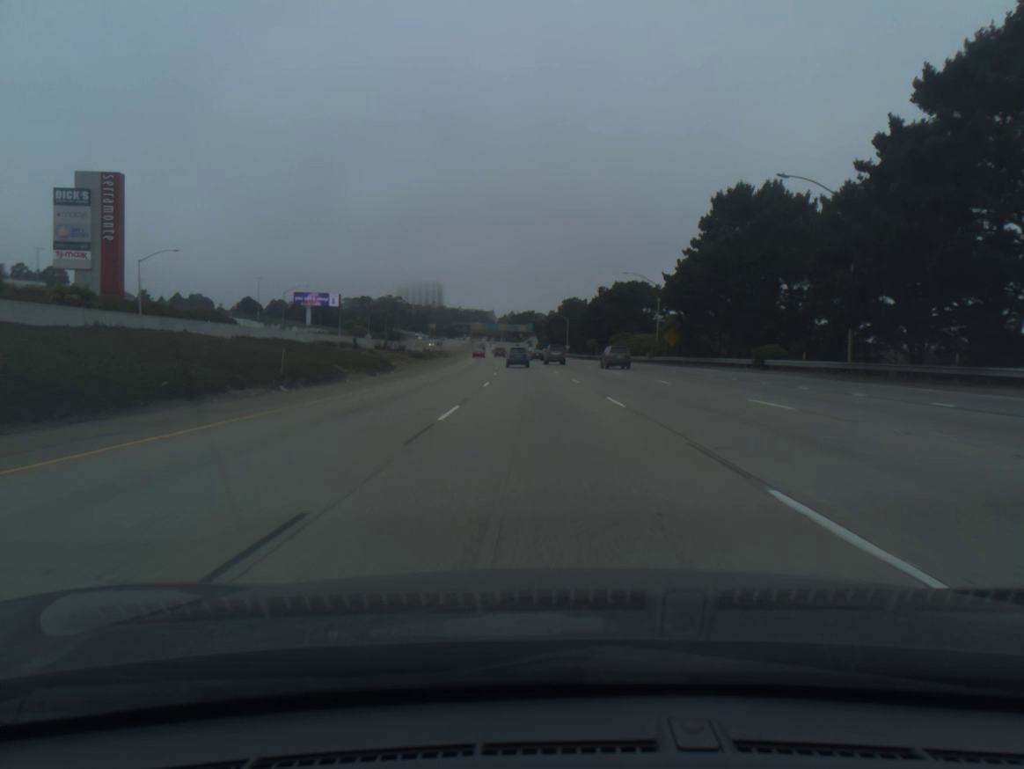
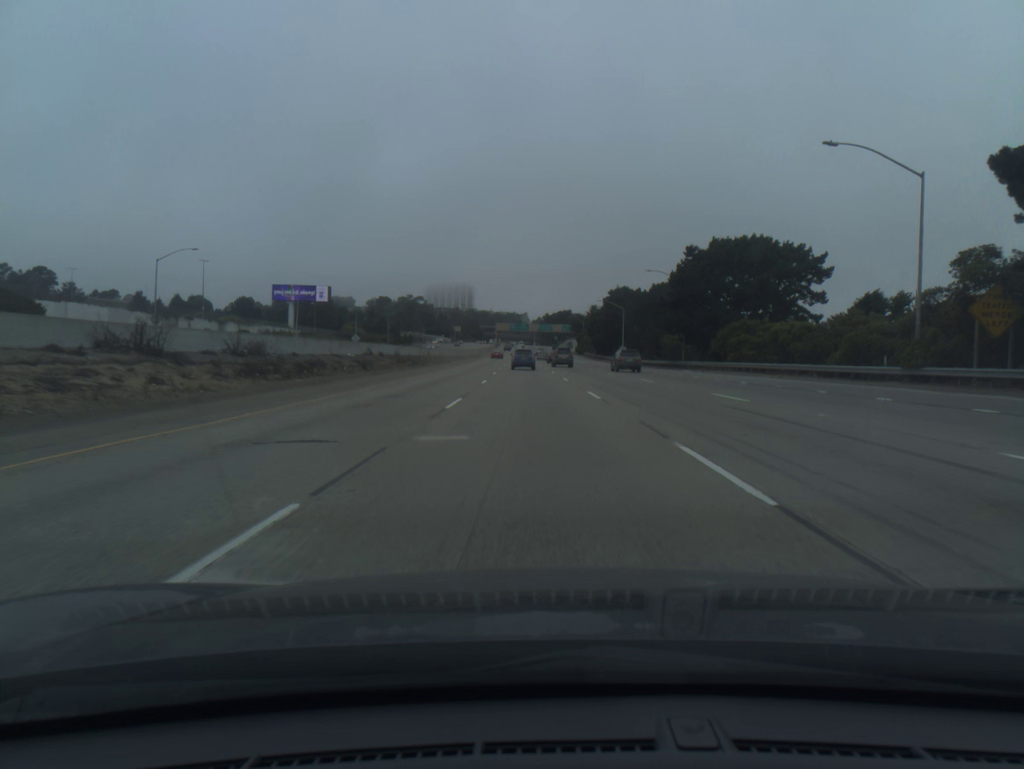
(-1.2, +55.2) m; -3°
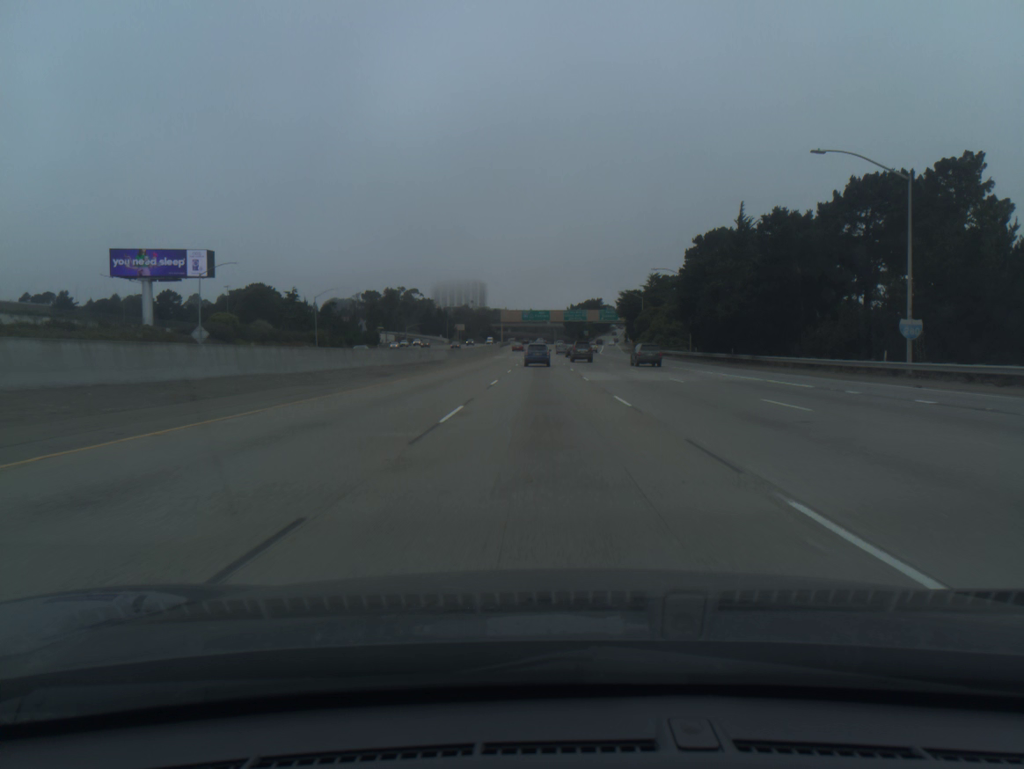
(-2.2, +91.3) m; -1°
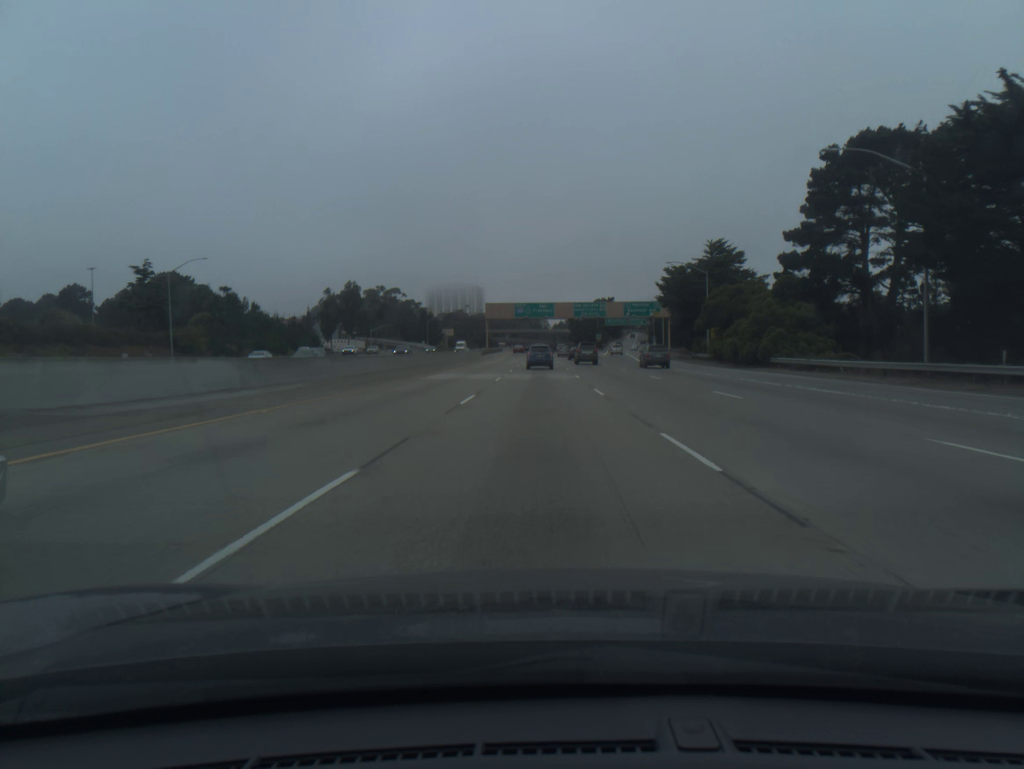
(+0.1, +53.3) m; 0°
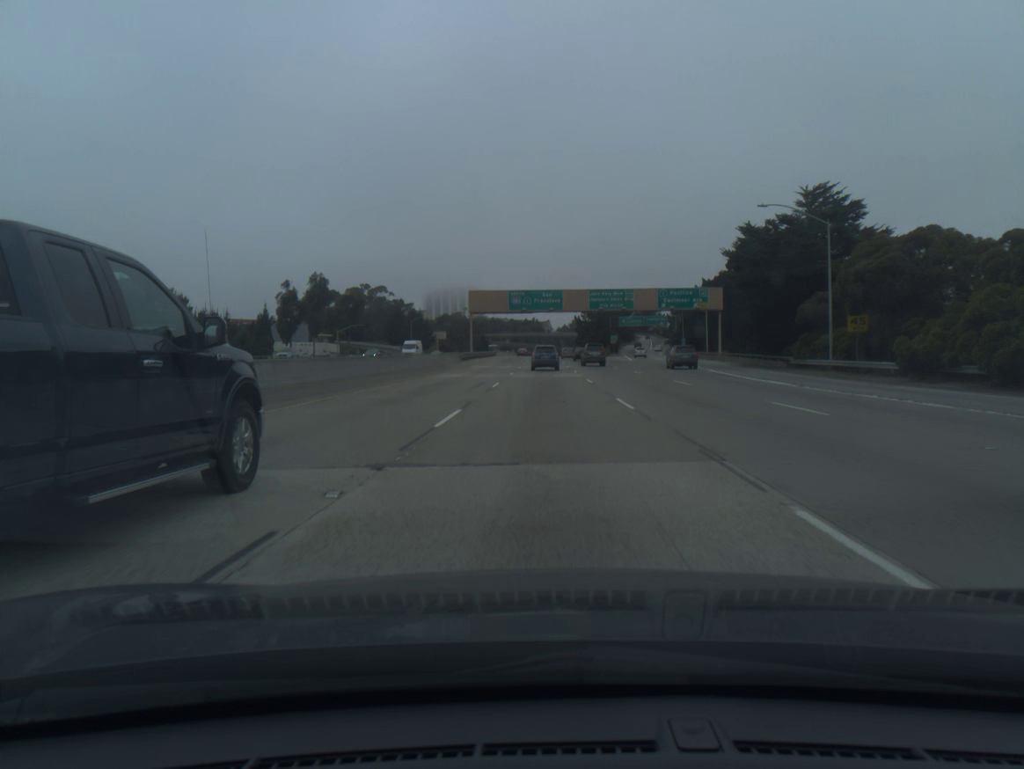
(-0.1, +34.9) m; 0°
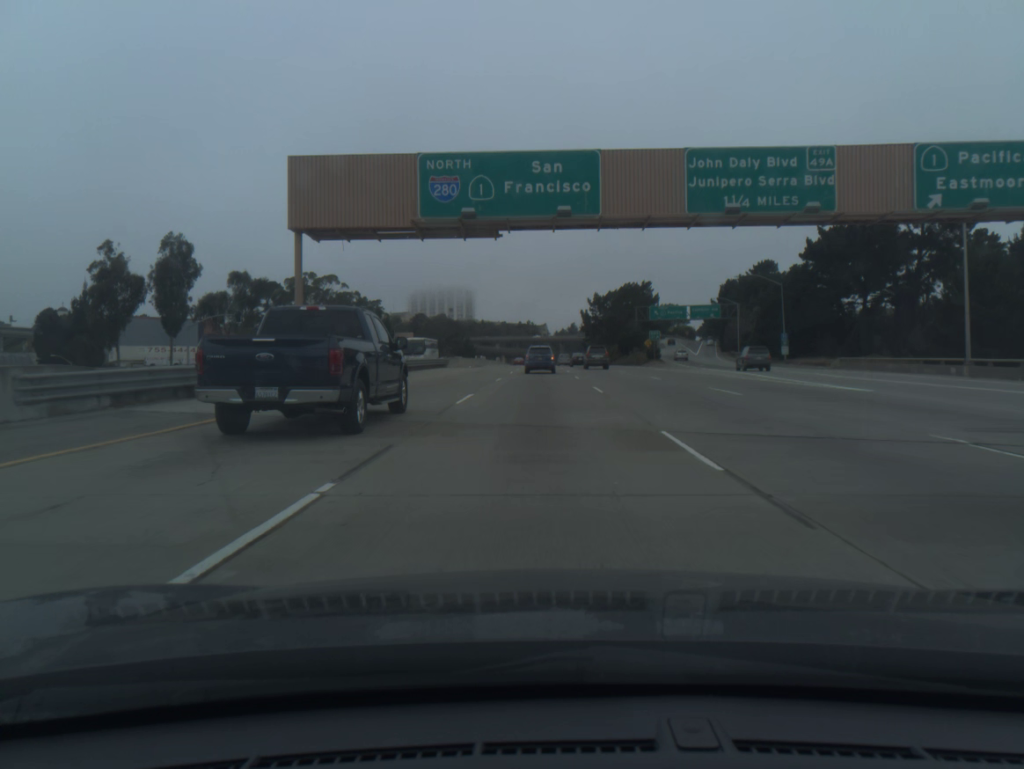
(+0.4, +67.5) m; 0°
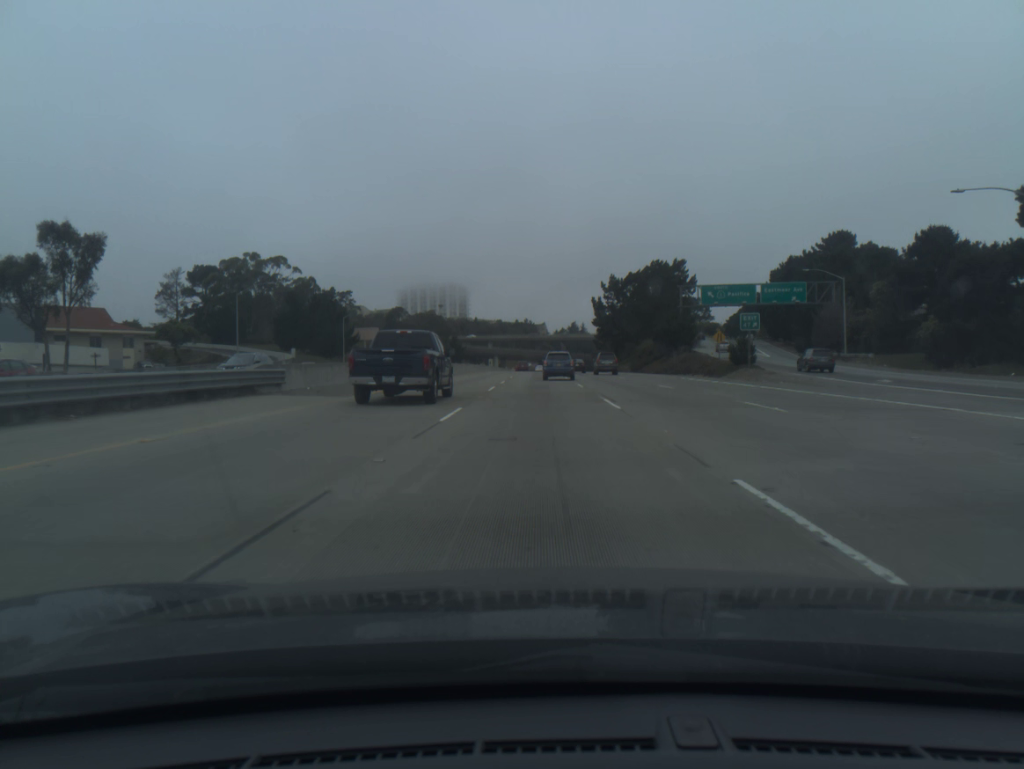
(-0.1, +48.0) m; 0°
